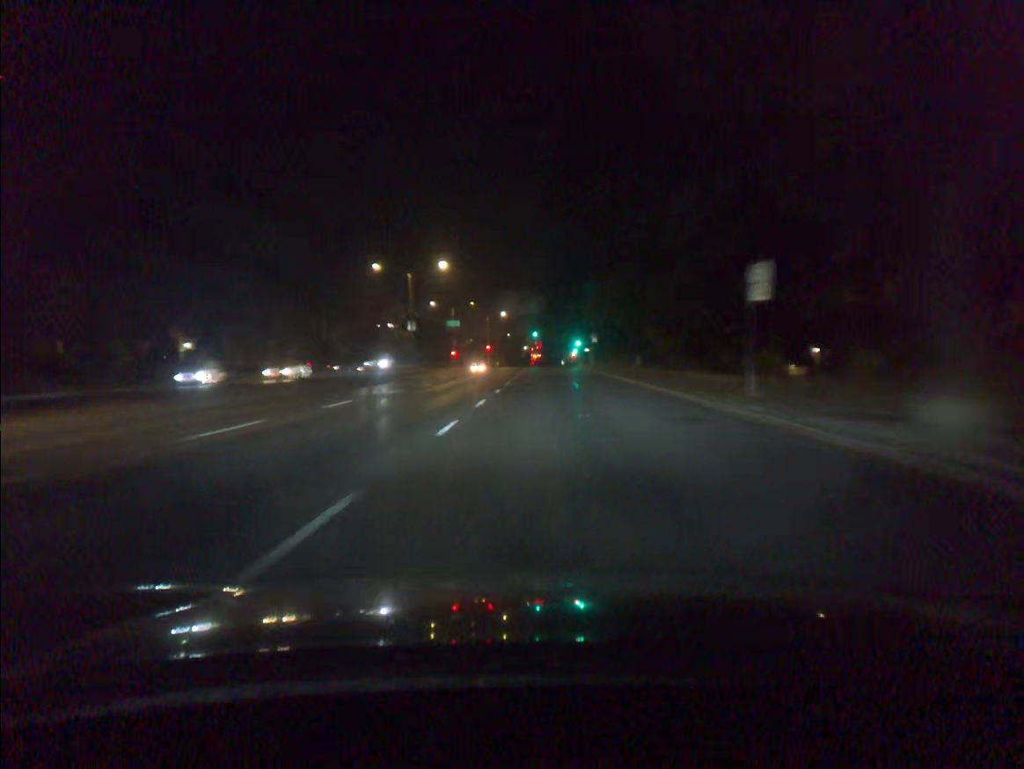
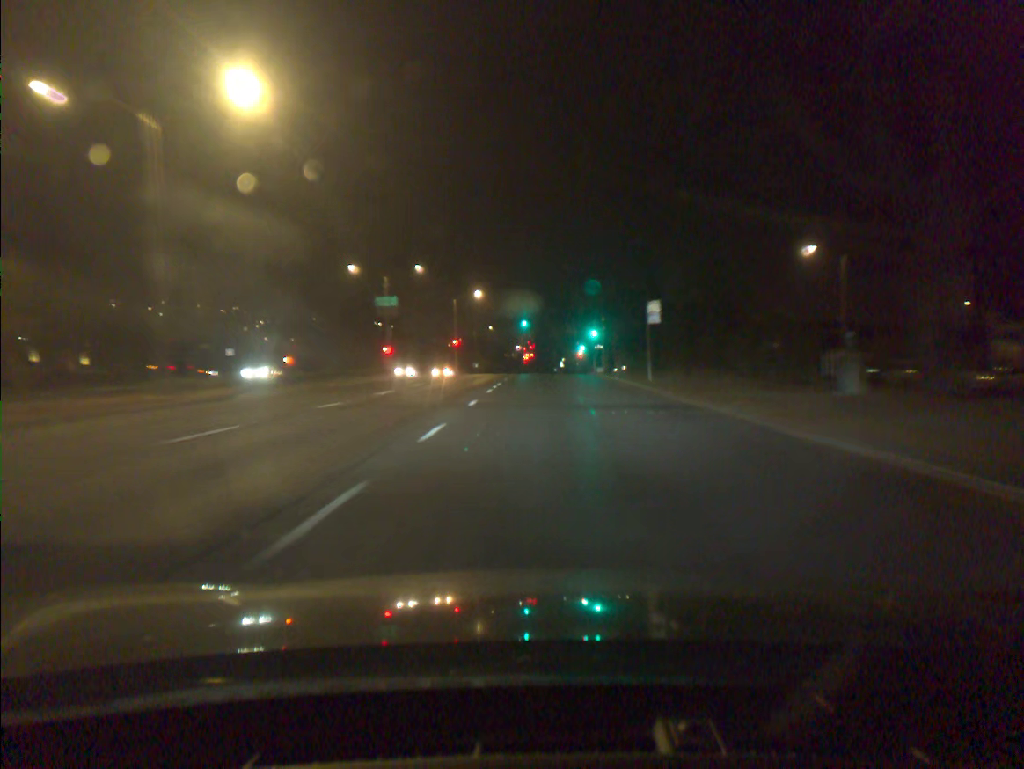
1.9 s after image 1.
(+0.2, +43.7) m; 0°
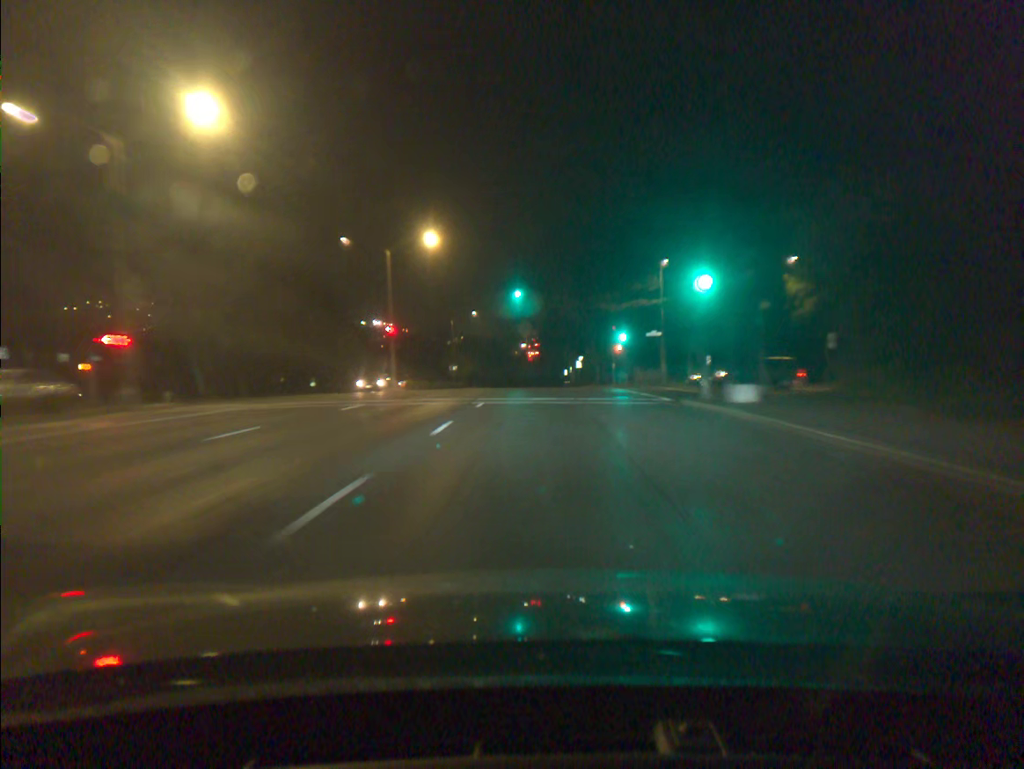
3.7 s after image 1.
(-0.1, +43.0) m; 0°
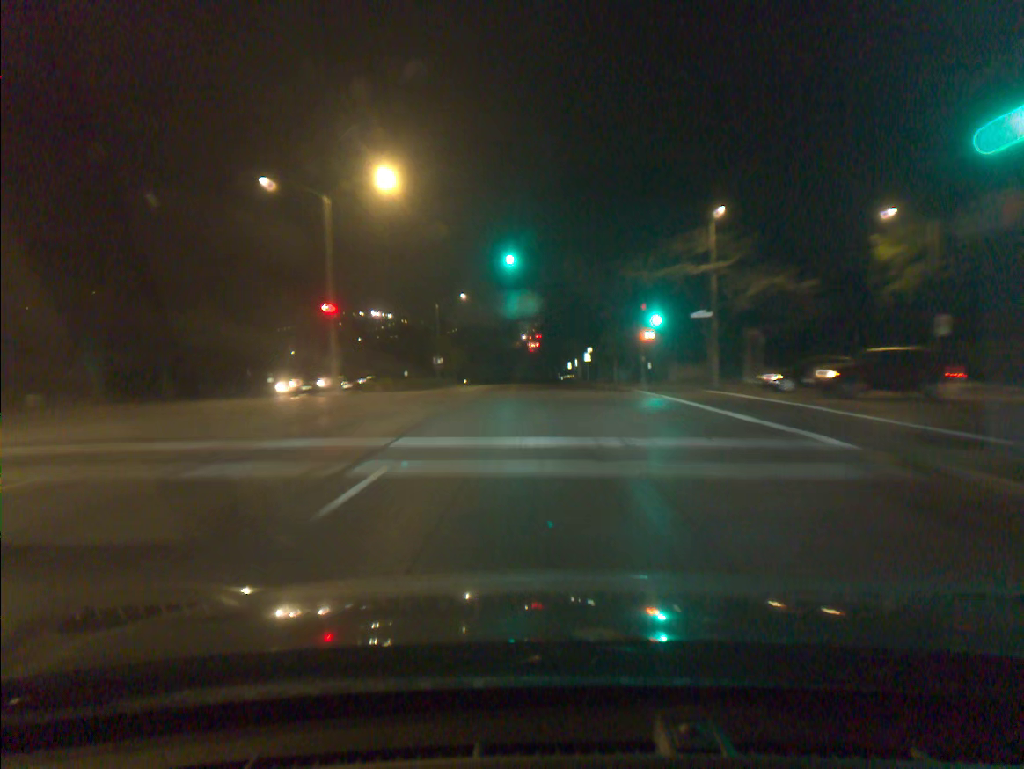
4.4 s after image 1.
(0.0, +15.0) m; 0°
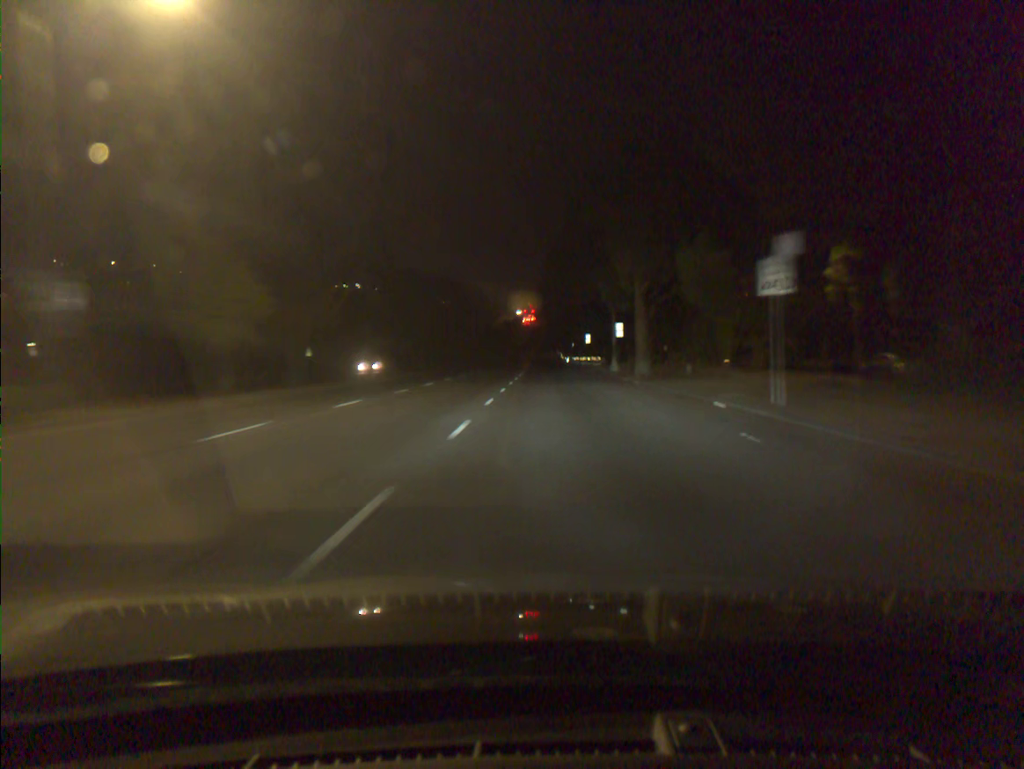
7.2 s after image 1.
(-0.2, +64.3) m; 0°
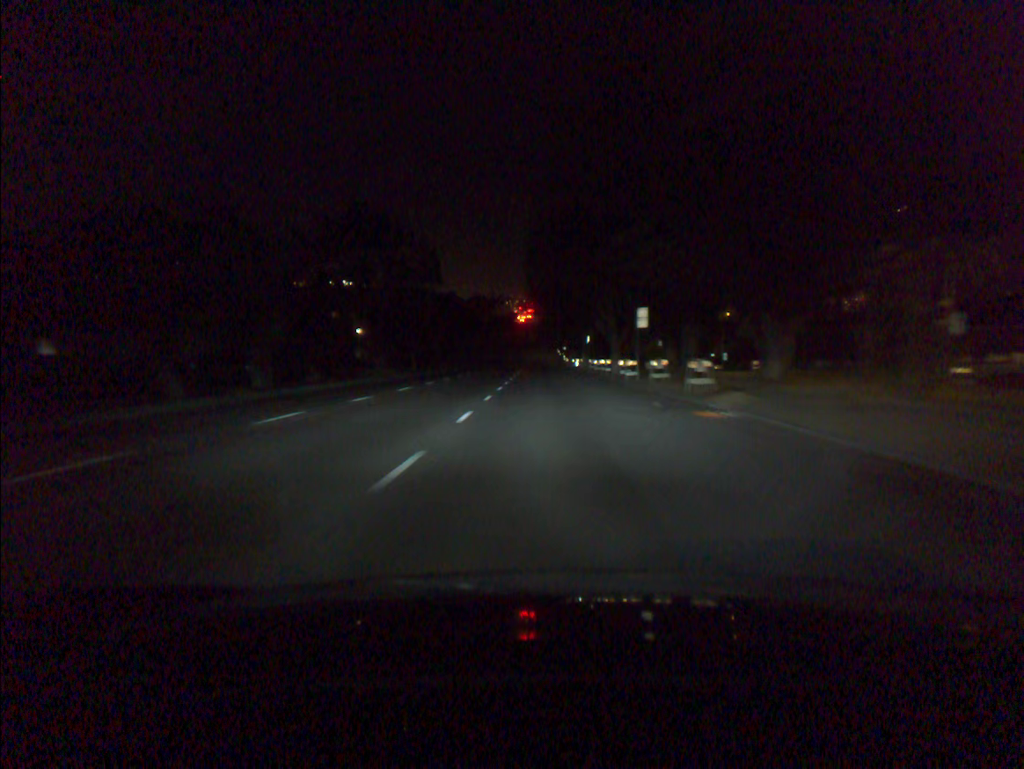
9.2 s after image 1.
(+0.1, +48.5) m; 0°
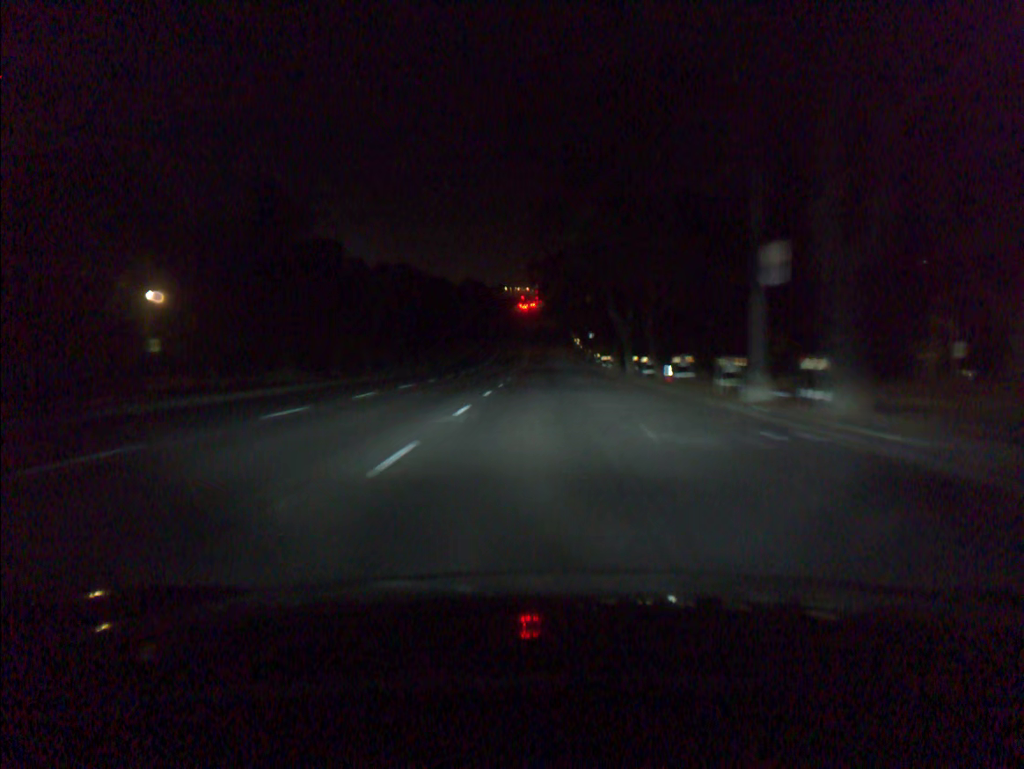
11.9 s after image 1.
(-0.1, +64.9) m; 0°
